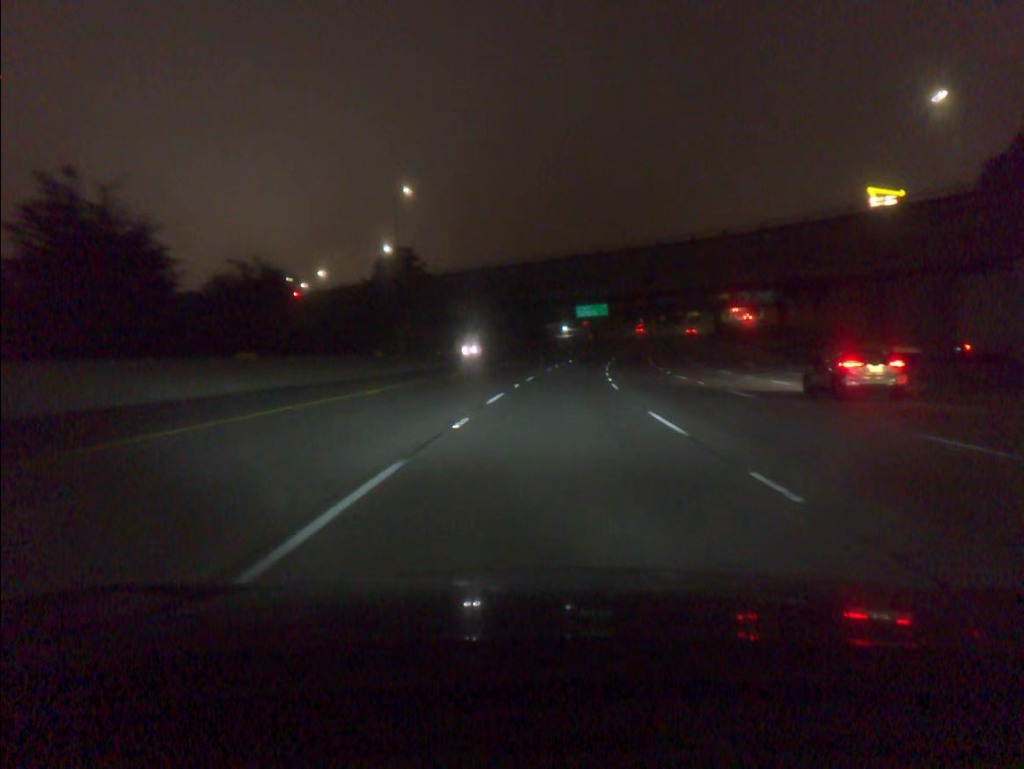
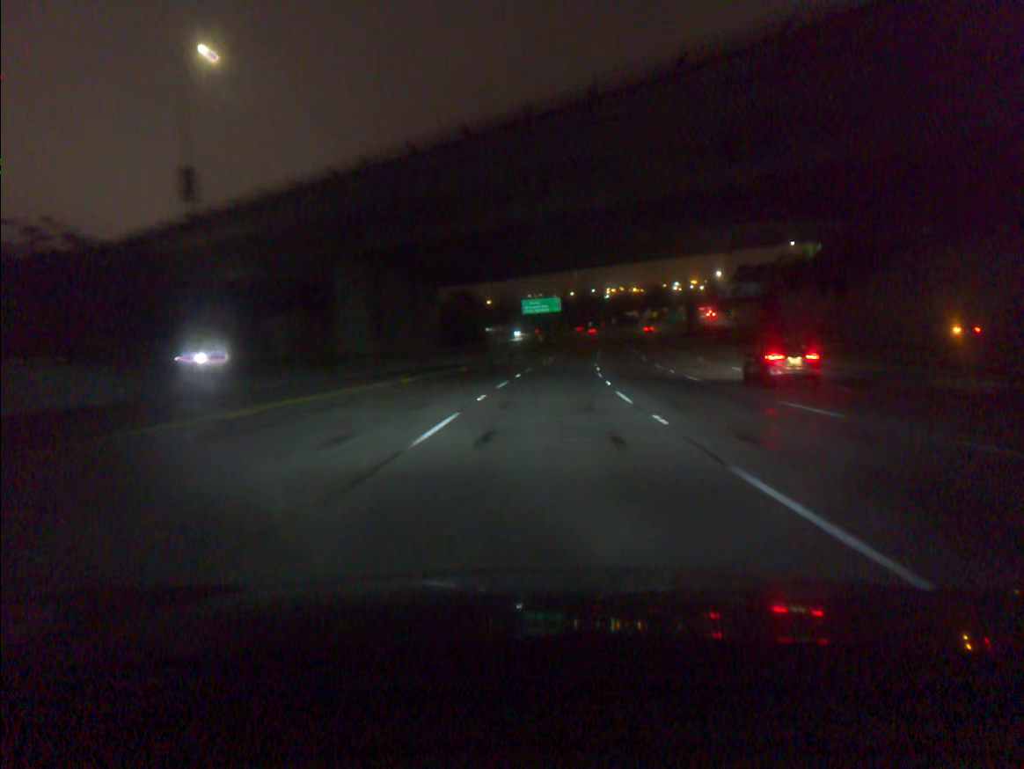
(+1.4, +37.5) m; +4°
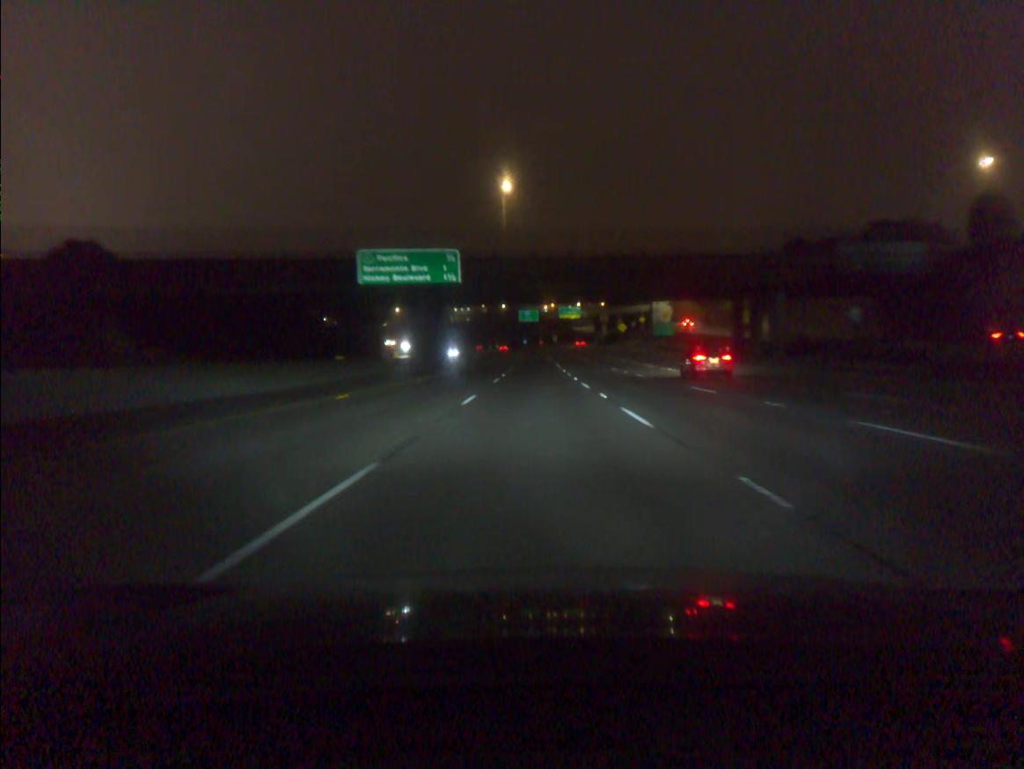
(+5.2, +93.1) m; +5°
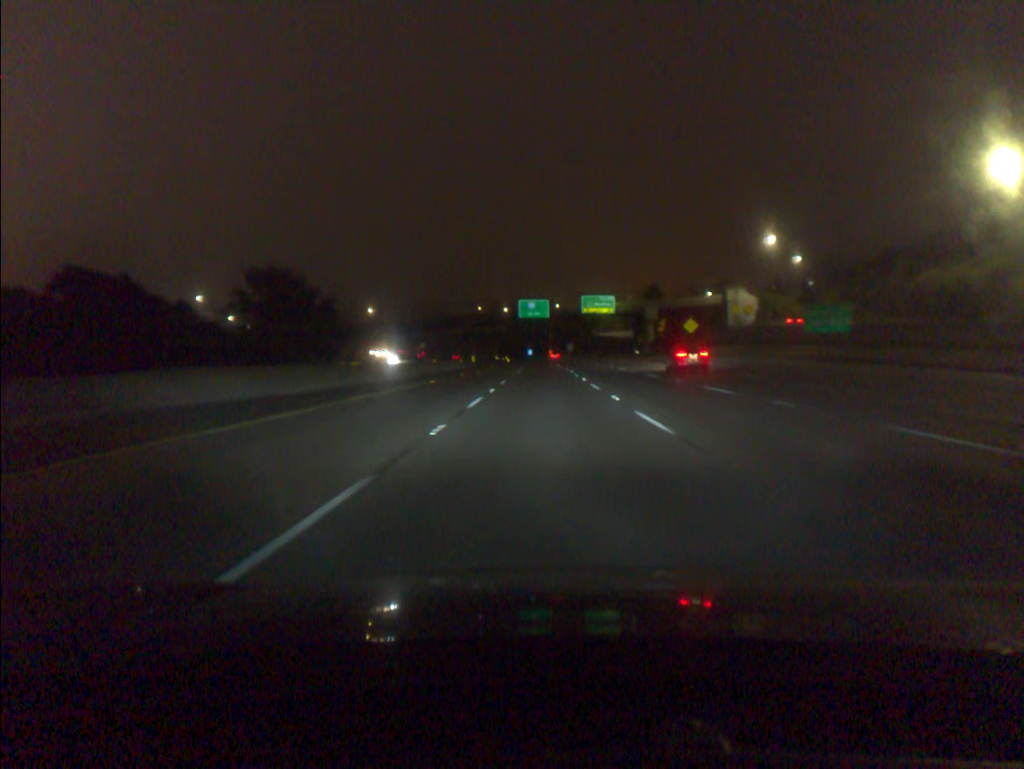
(-0.3, +74.0) m; 0°
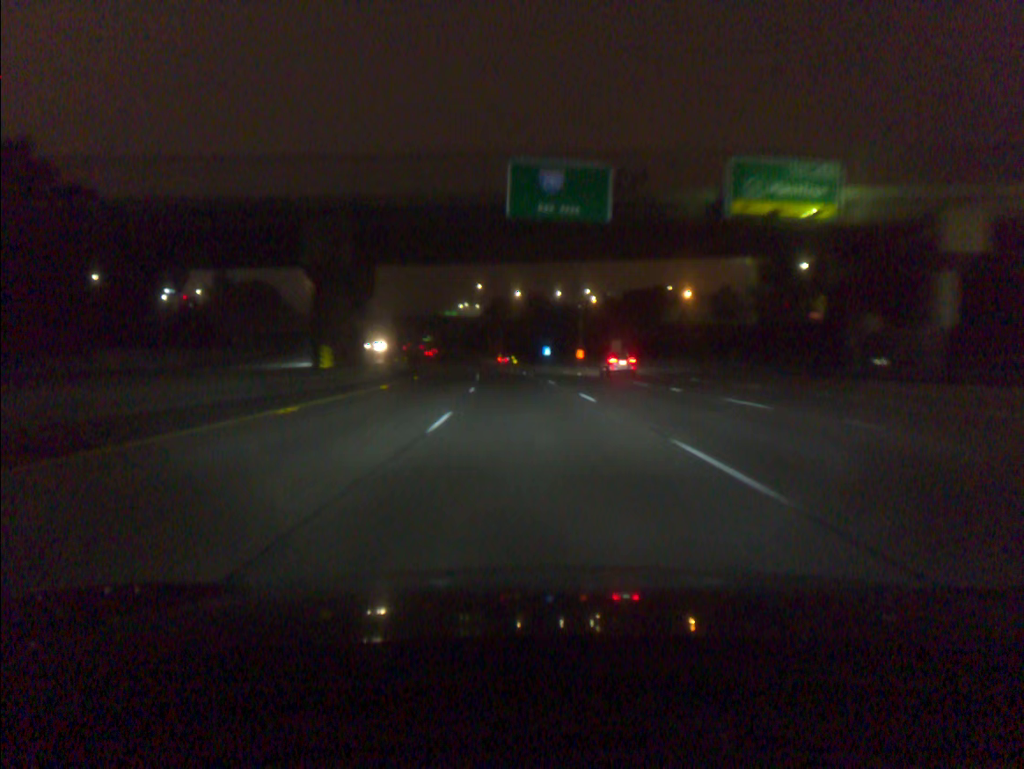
(-0.5, +92.9) m; -1°
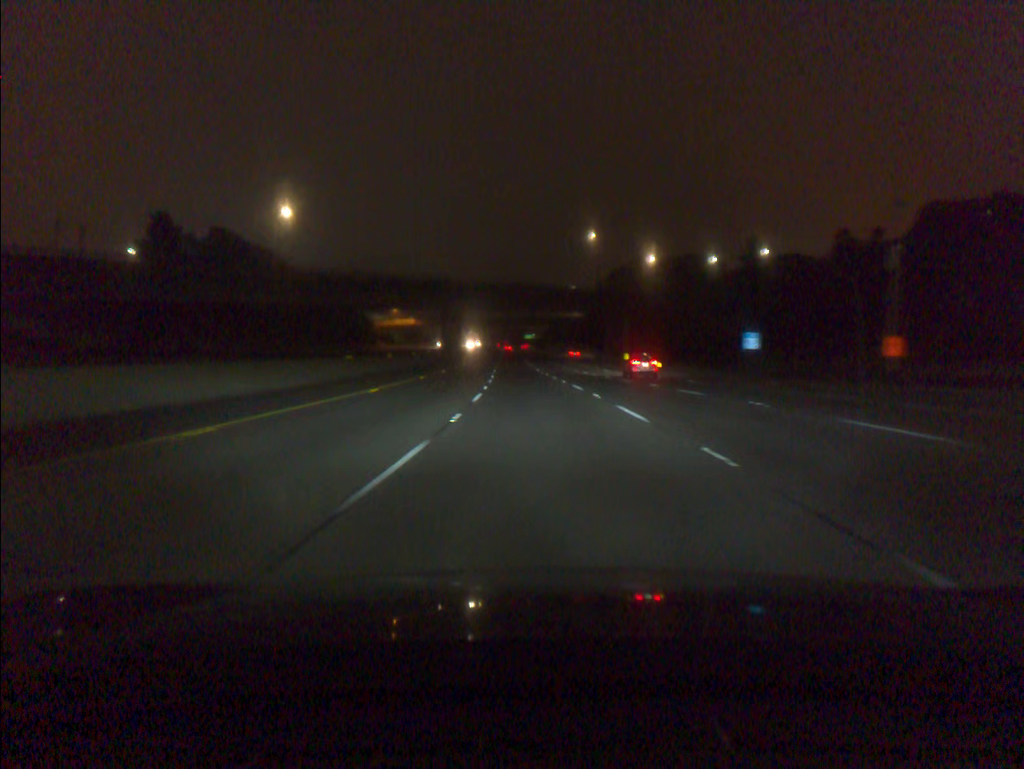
(-6.9, +93.6) m; -8°
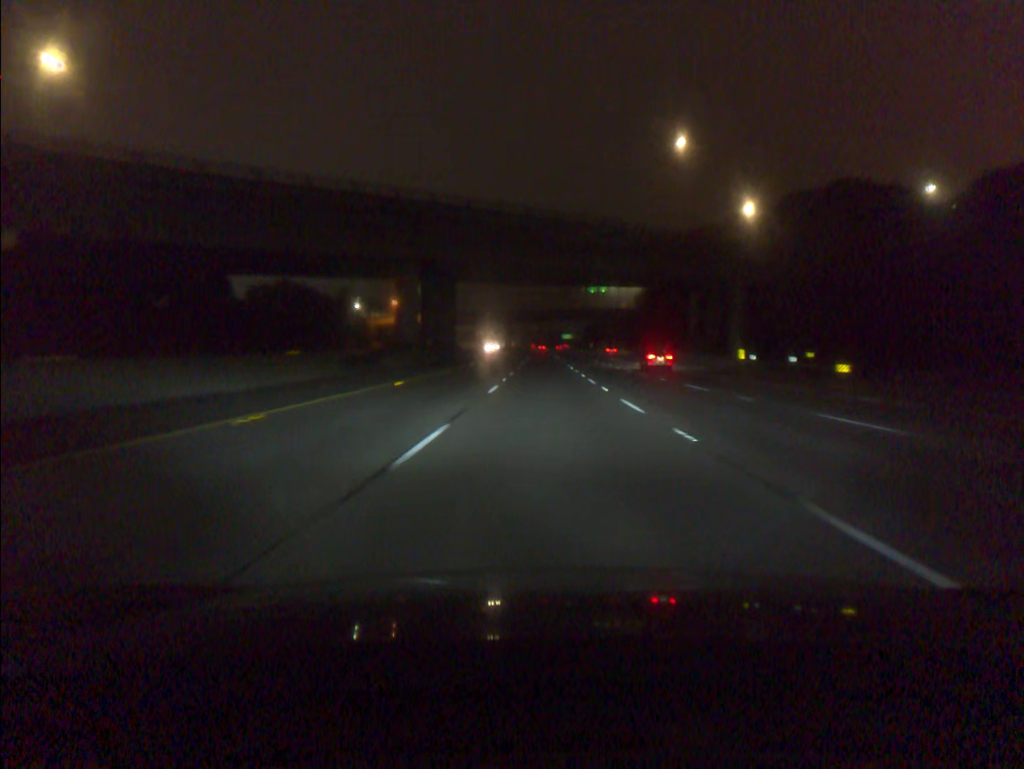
(-1.6, +56.4) m; -3°
